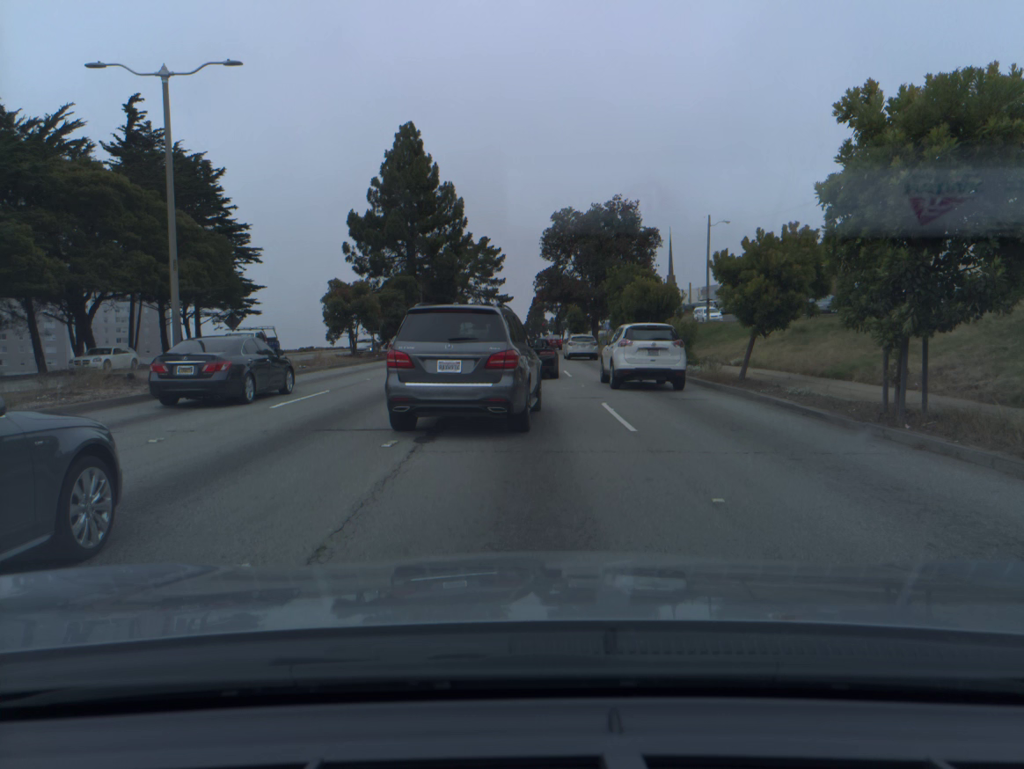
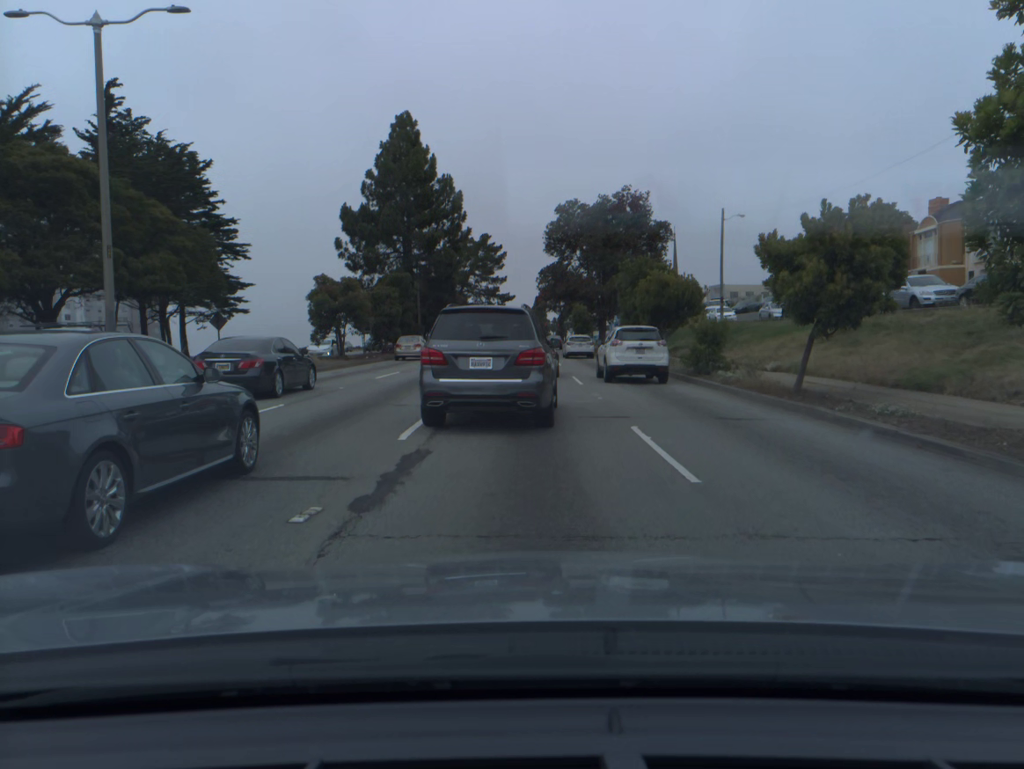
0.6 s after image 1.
(0.0, +3.9) m; 0°
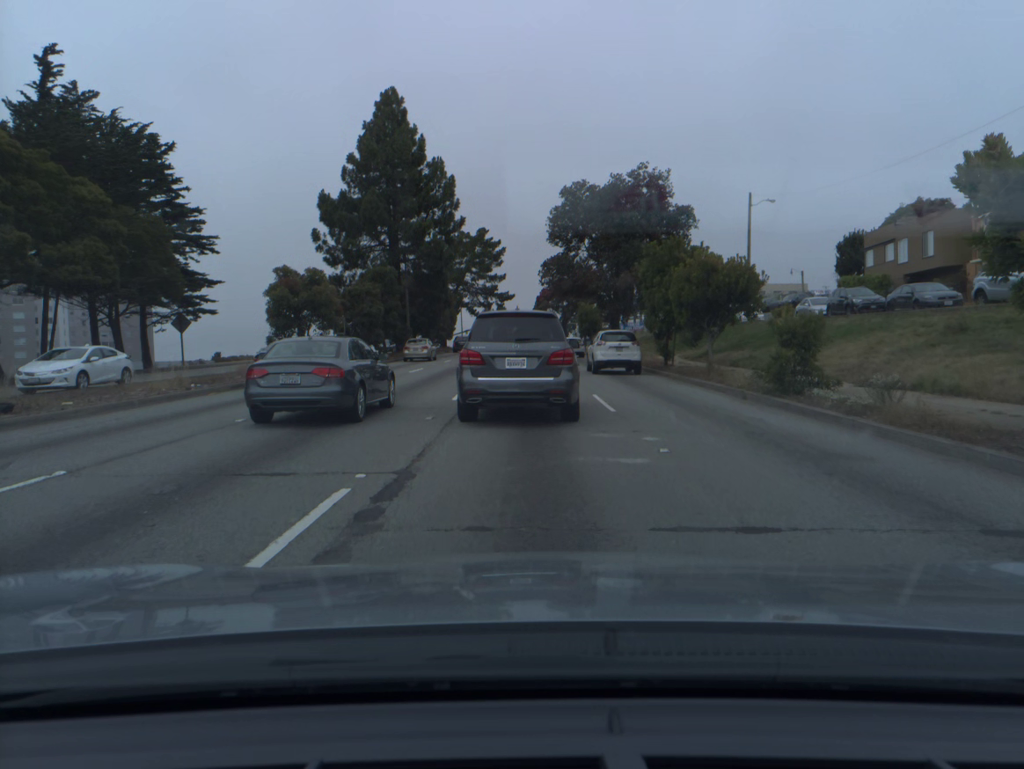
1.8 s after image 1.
(0.0, +7.7) m; 0°
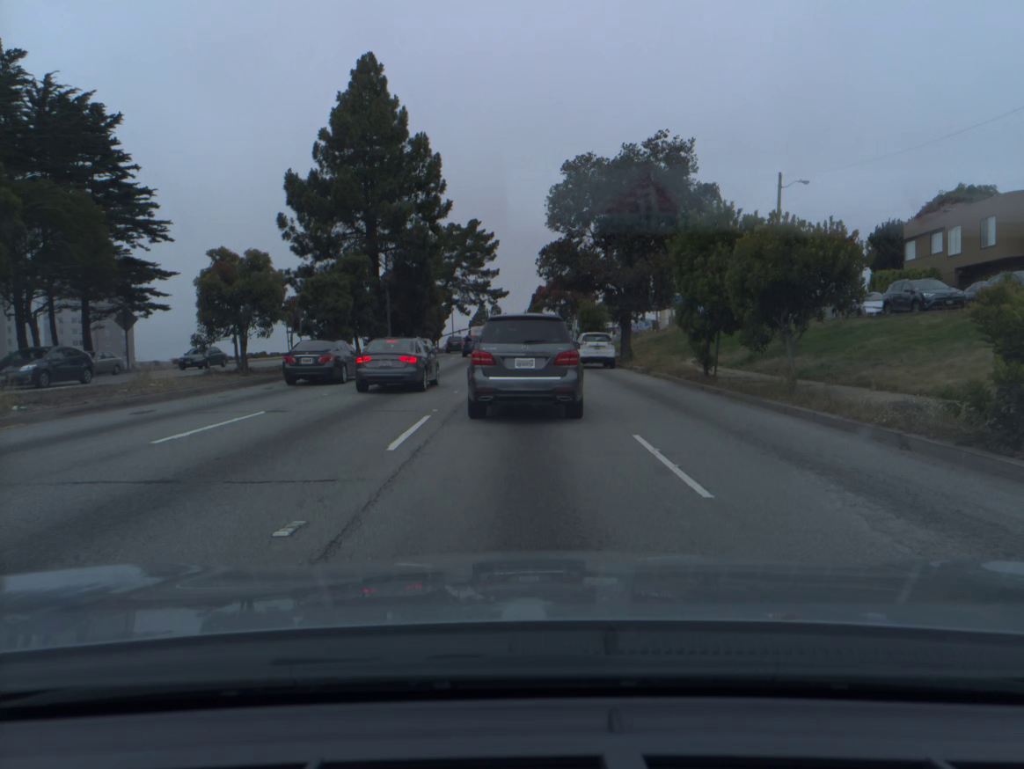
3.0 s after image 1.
(0.0, +7.8) m; +1°
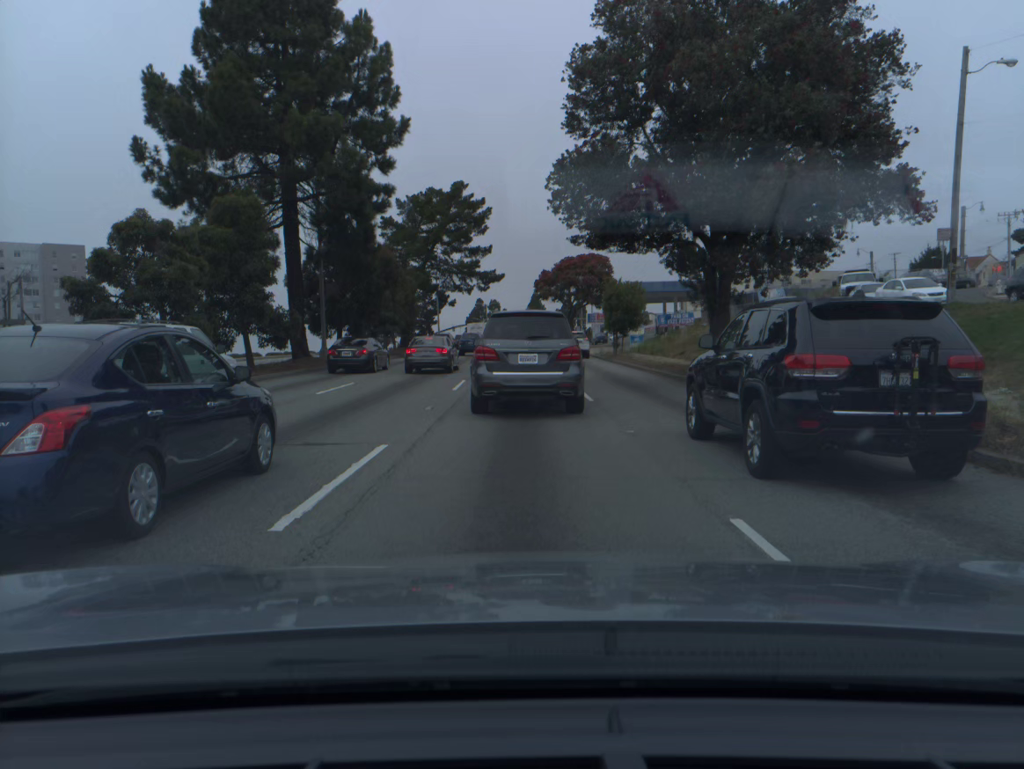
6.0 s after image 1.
(0.0, +20.0) m; 0°
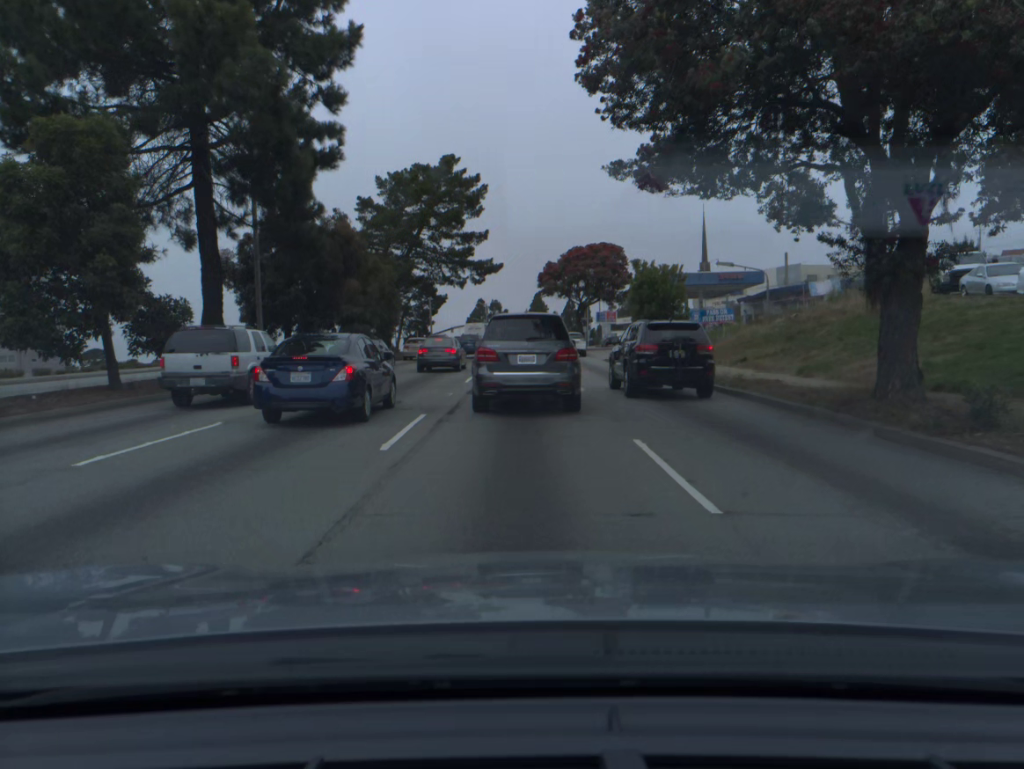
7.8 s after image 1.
(0.0, +10.6) m; 0°
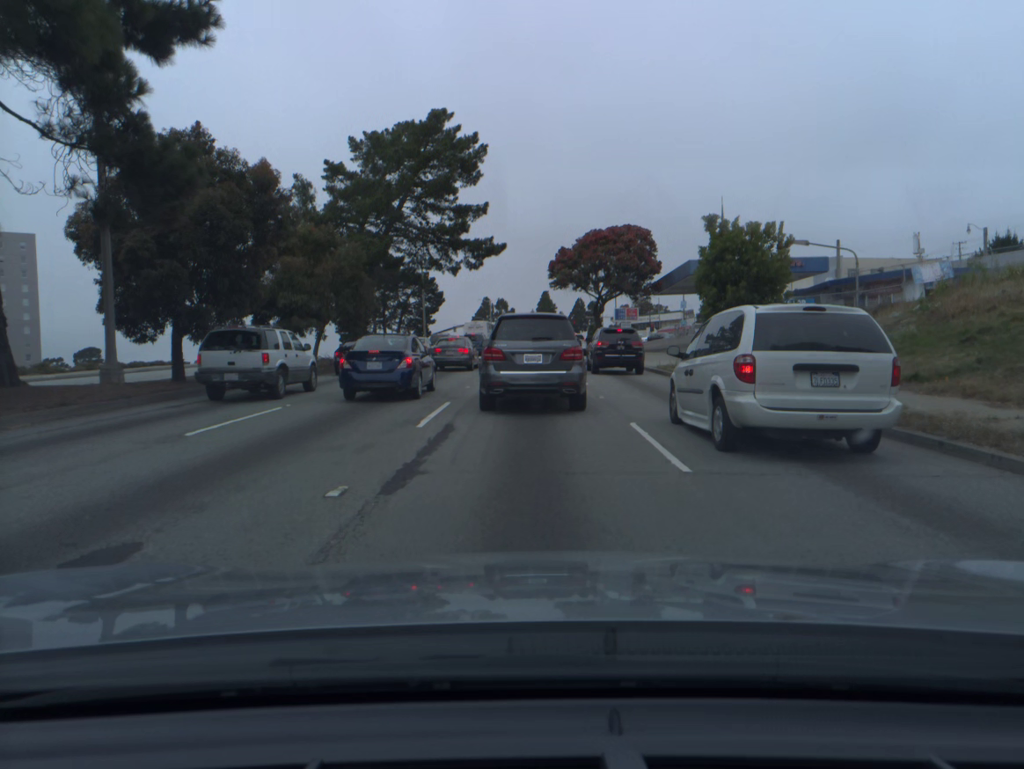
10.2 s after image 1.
(-0.1, +12.1) m; -1°
